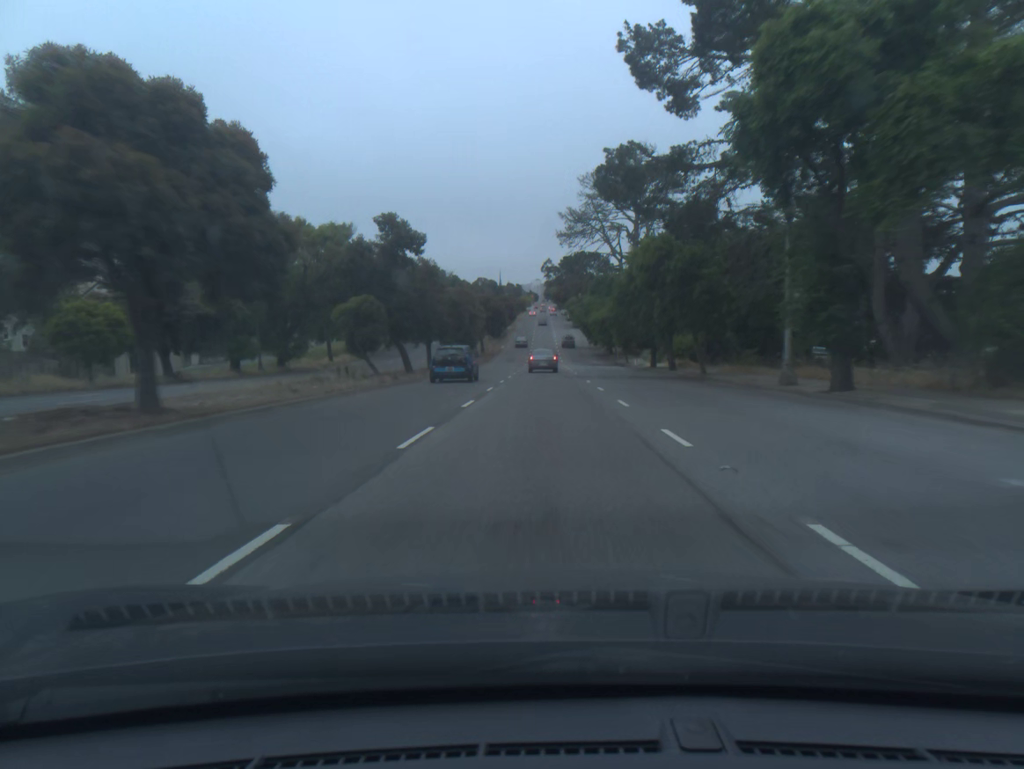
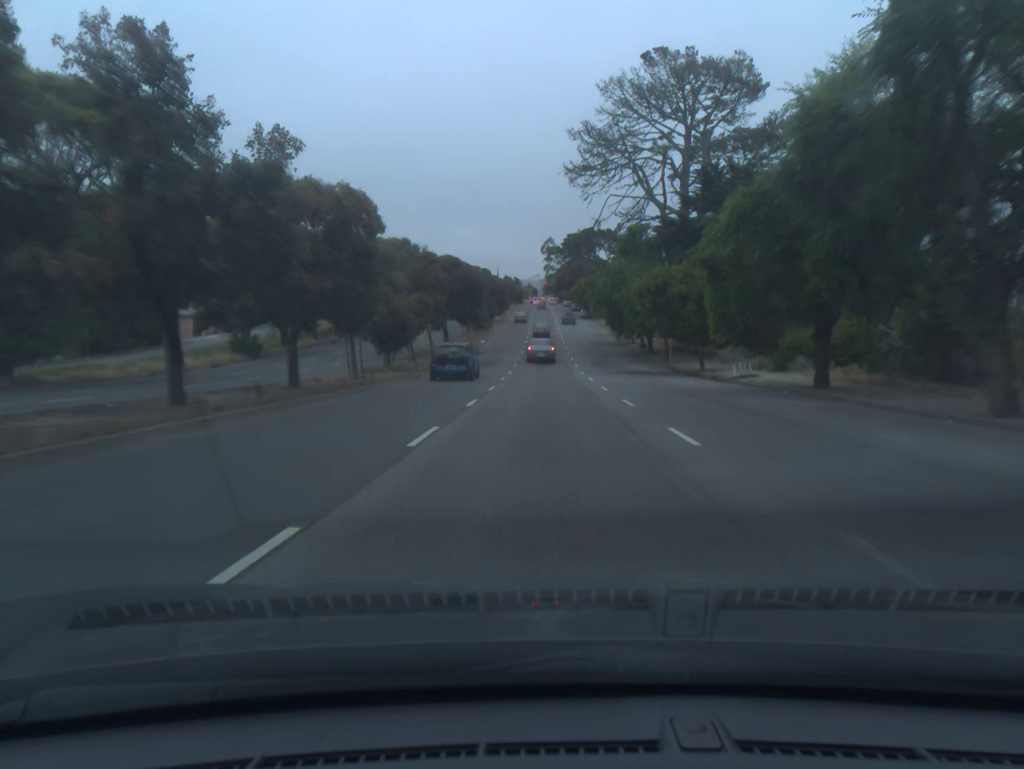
(0.0, +36.5) m; 0°
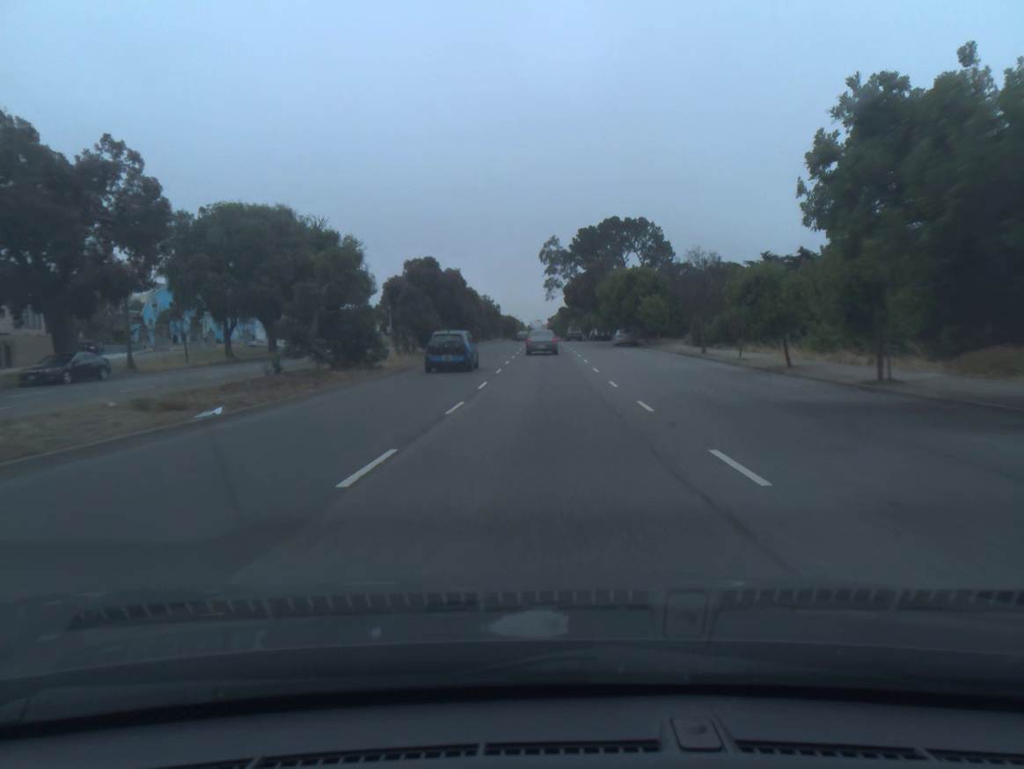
(+0.1, +61.4) m; 0°
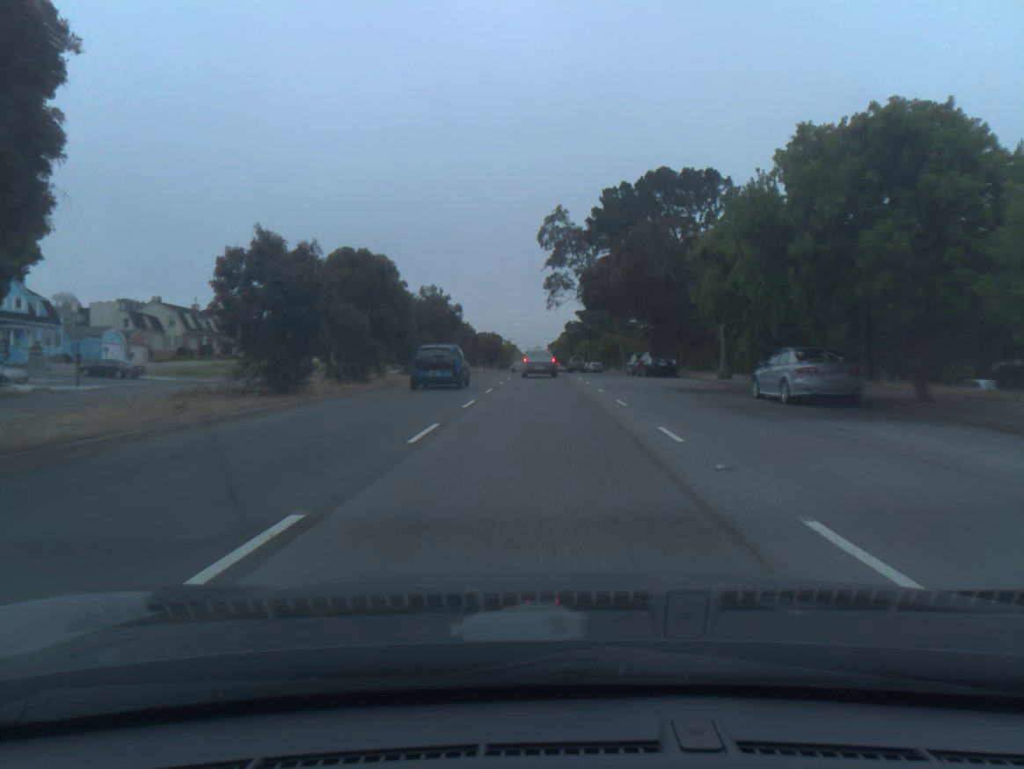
(+0.1, +46.5) m; 0°
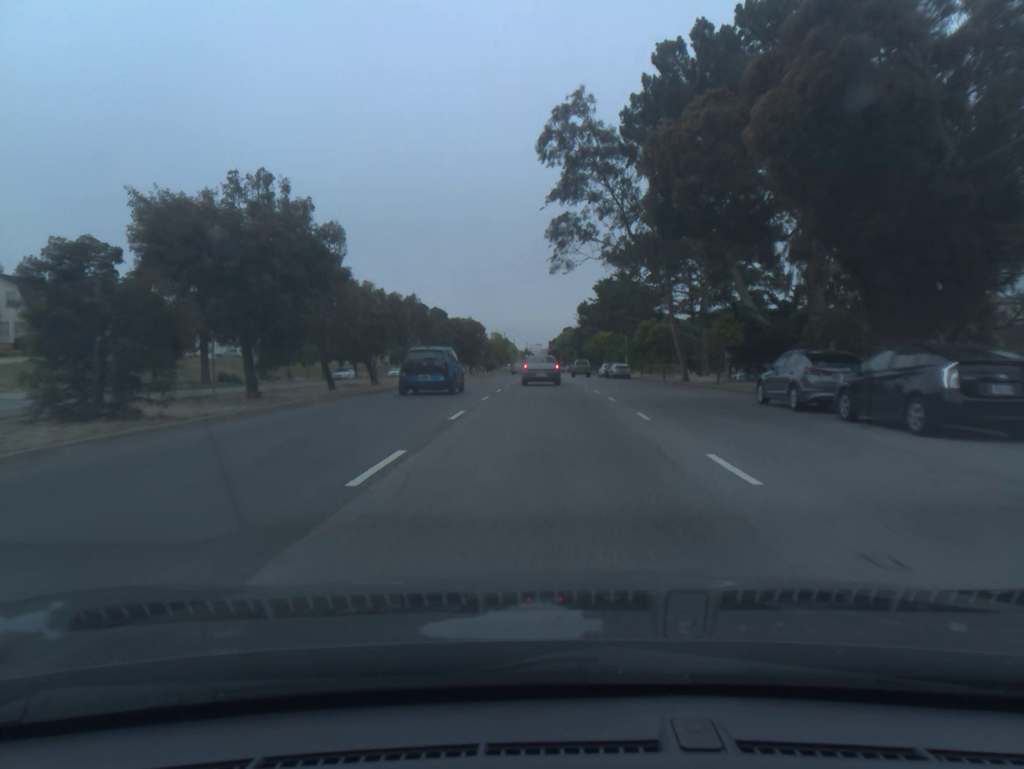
(-0.1, +32.4) m; 0°
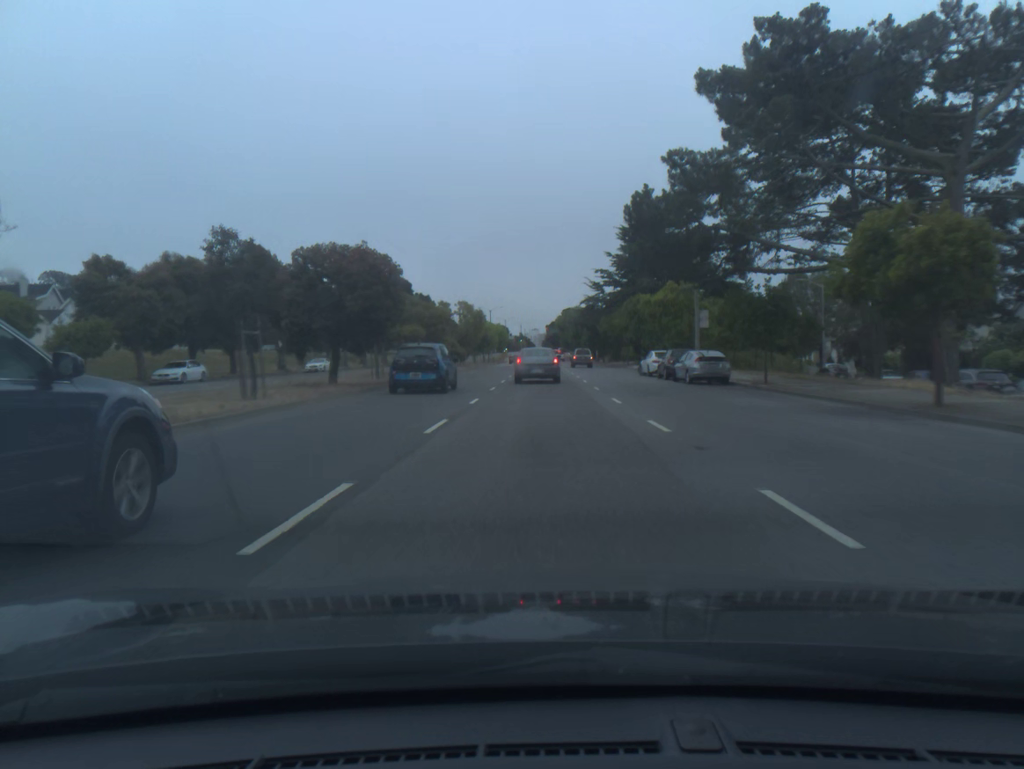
(0.0, +38.4) m; 0°
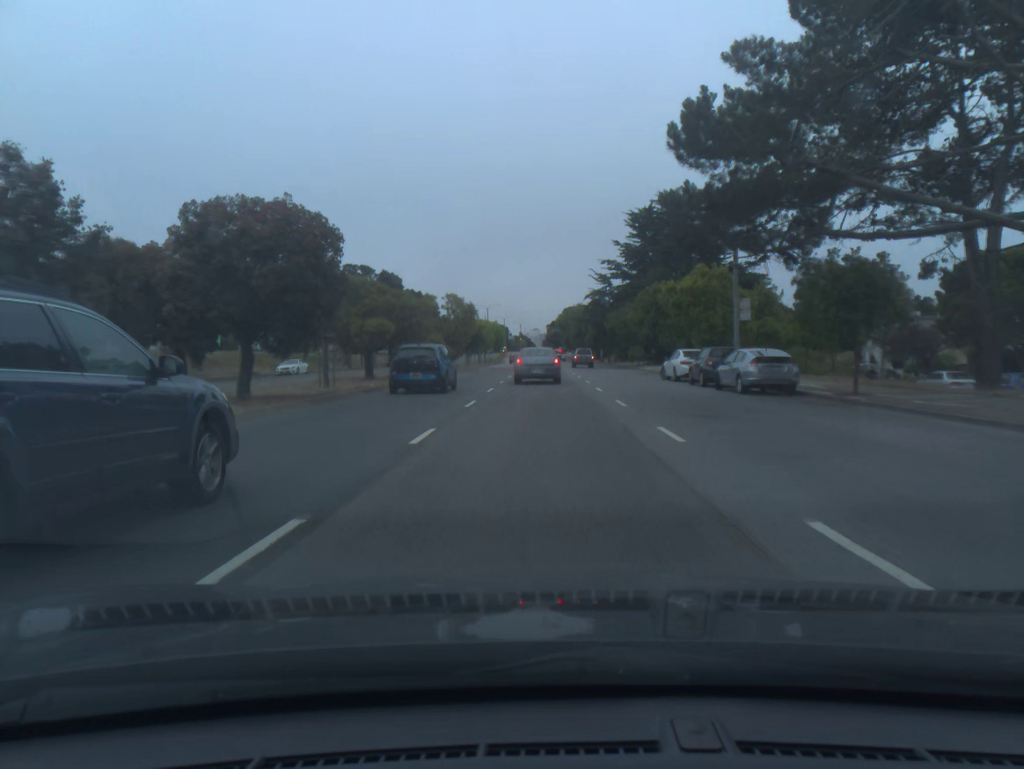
(0.0, +8.7) m; 0°
